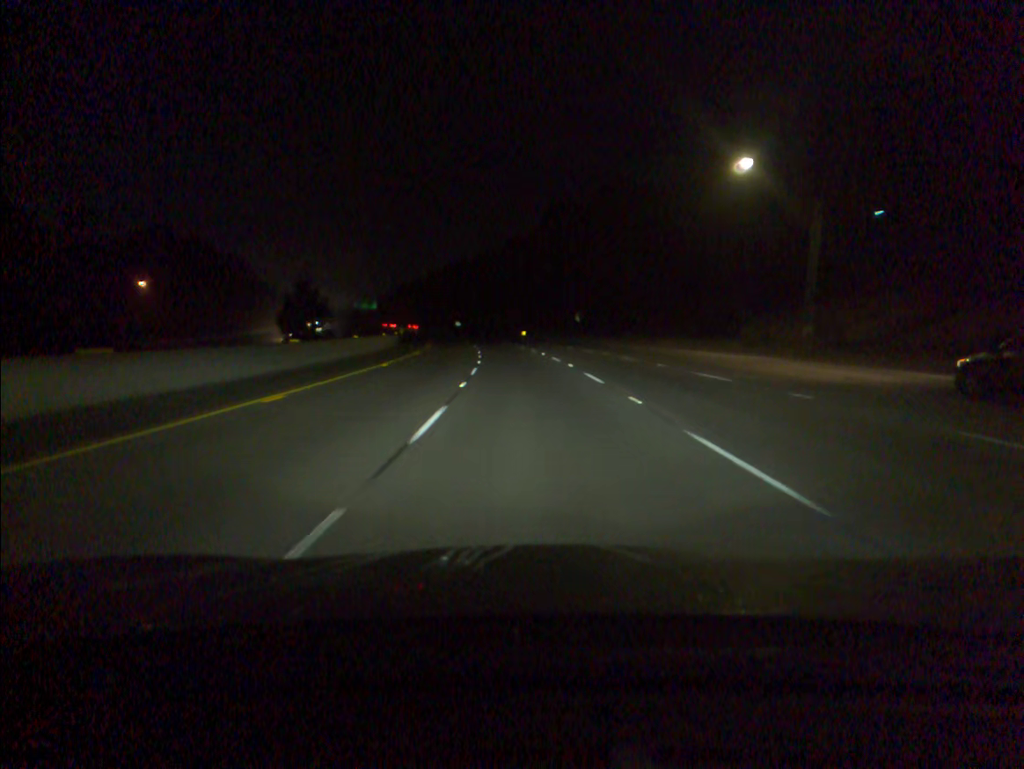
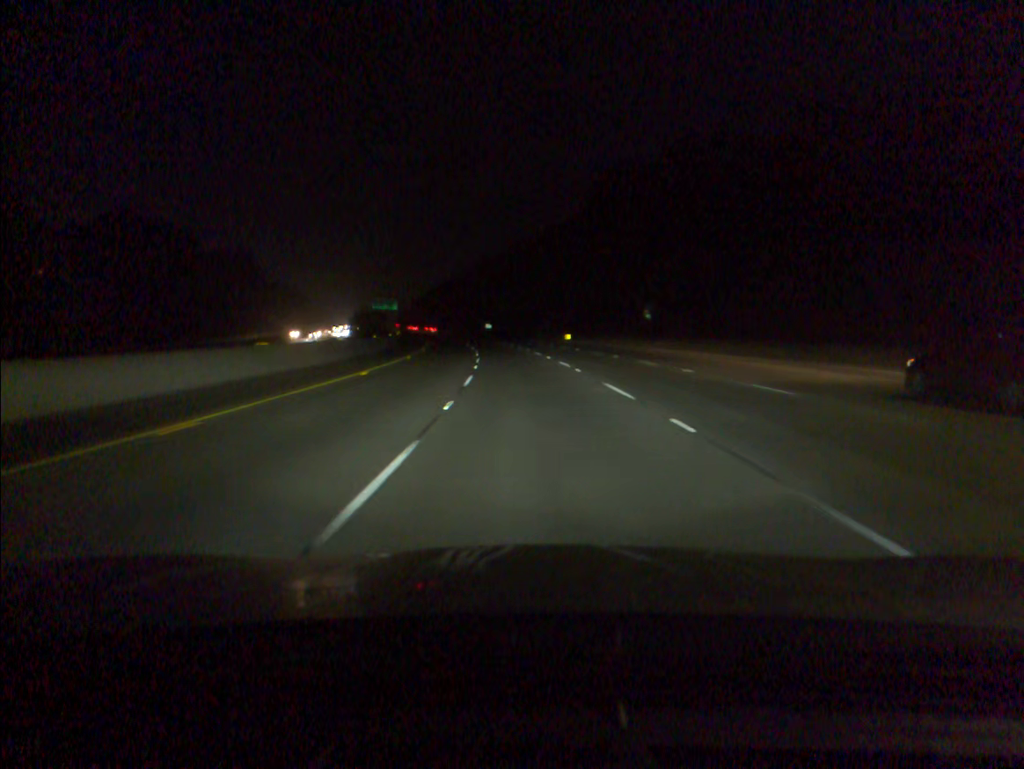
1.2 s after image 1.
(-0.8, +33.6) m; -3°
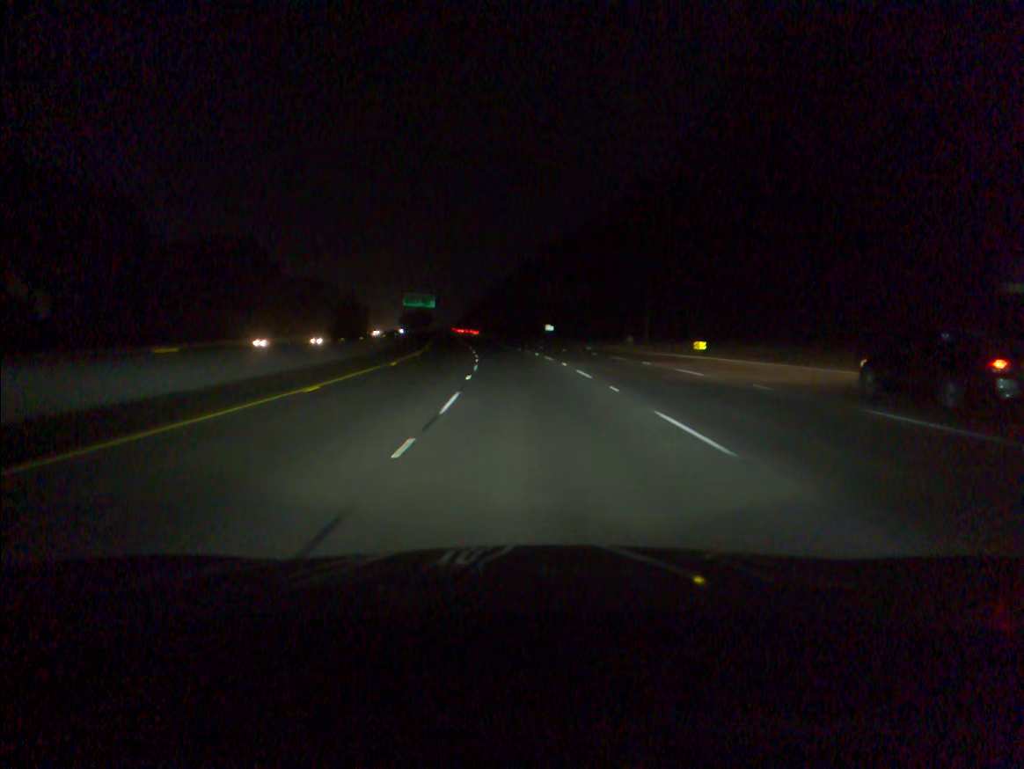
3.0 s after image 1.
(-2.0, +50.6) m; -5°
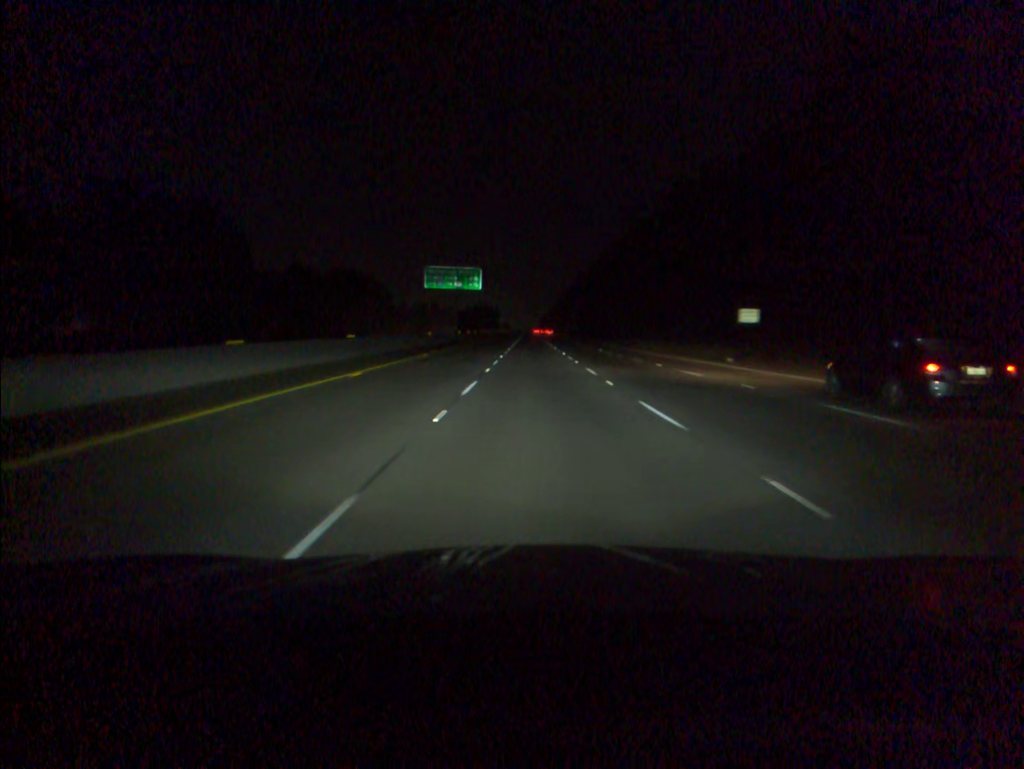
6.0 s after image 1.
(-5.3, +84.2) m; -6°
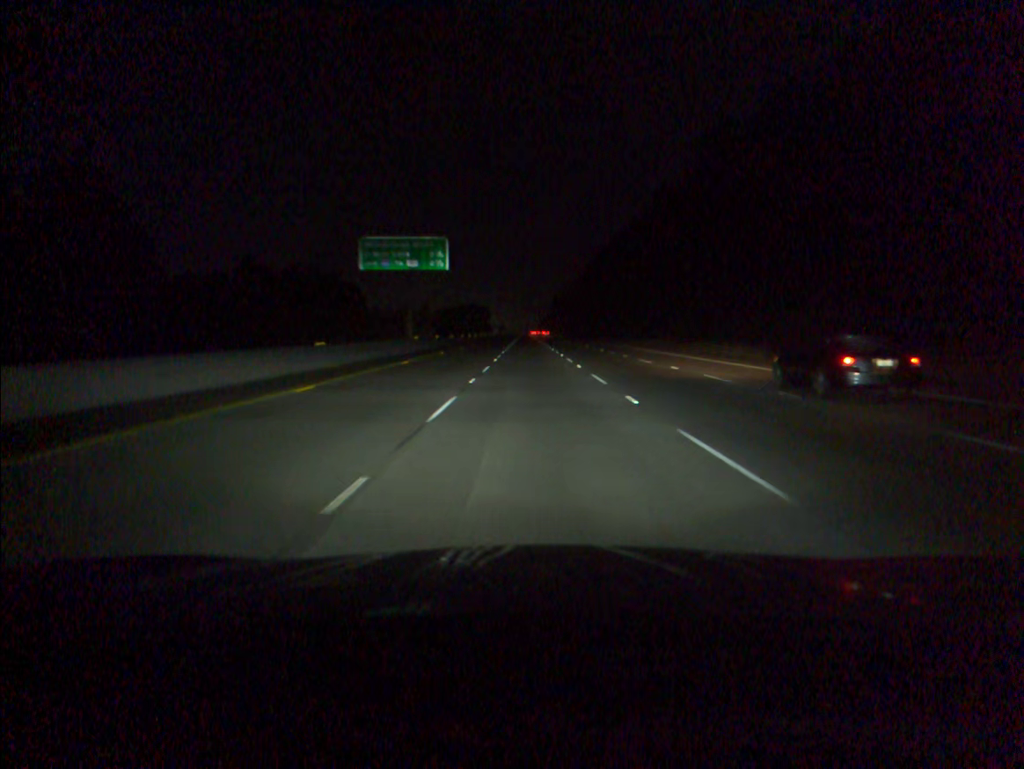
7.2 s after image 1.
(+0.1, +33.8) m; 0°
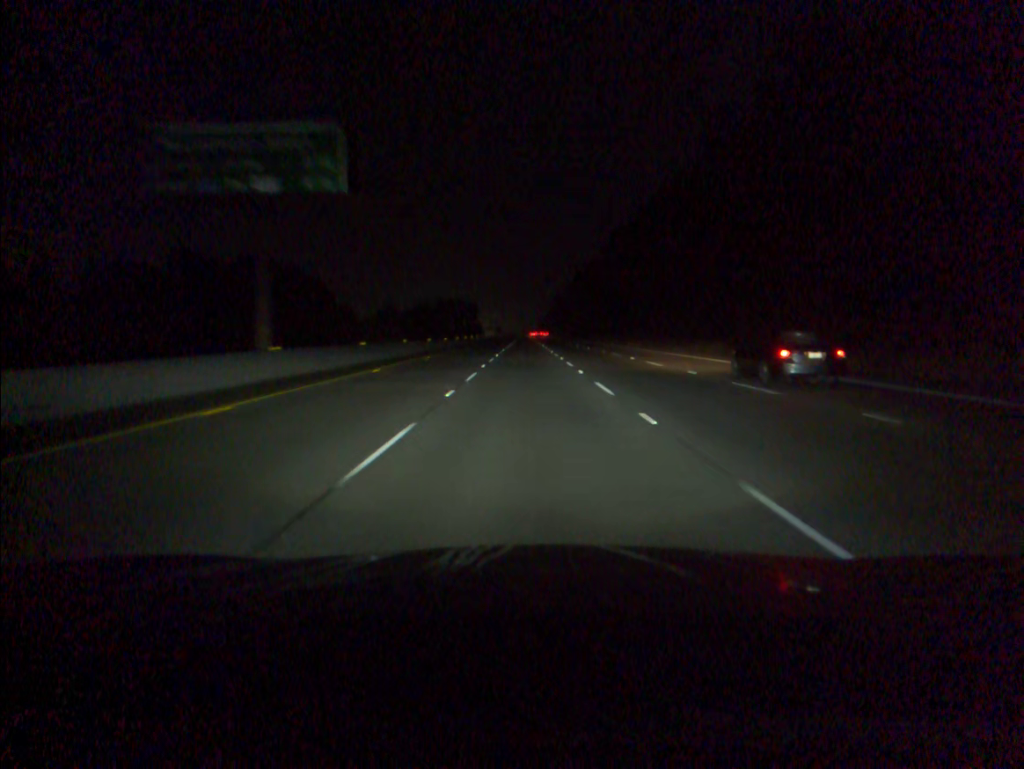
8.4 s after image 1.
(0.0, +33.8) m; 0°
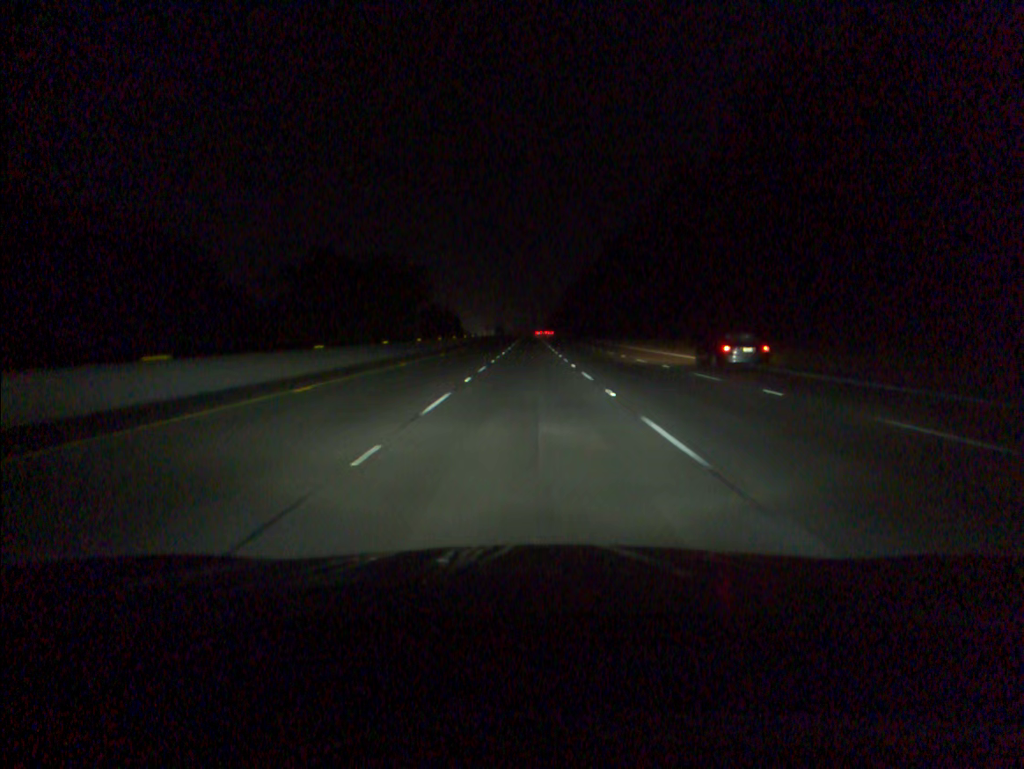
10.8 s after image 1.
(-0.4, +67.4) m; 0°
